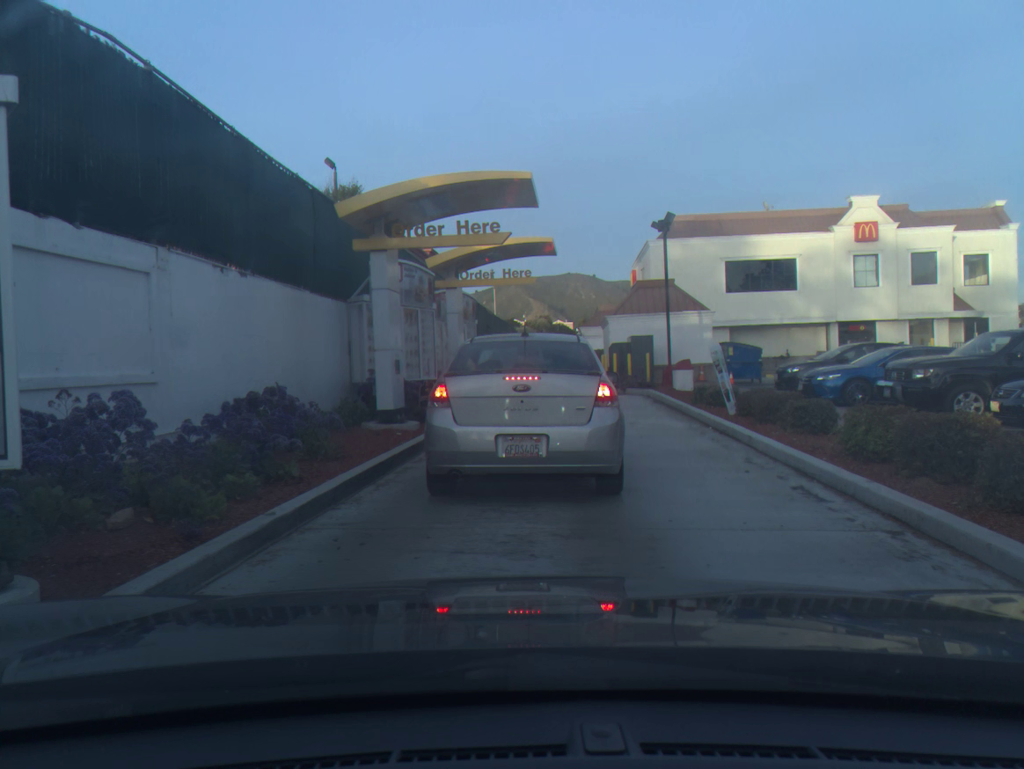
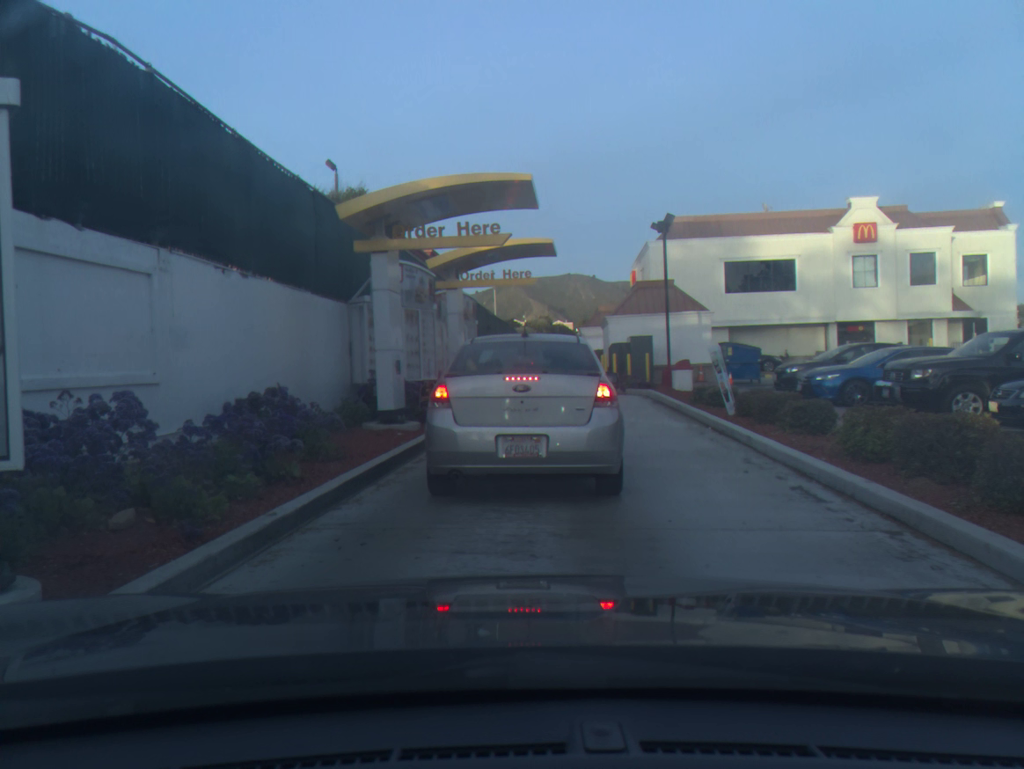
(0.0, 0.0) m; 0°
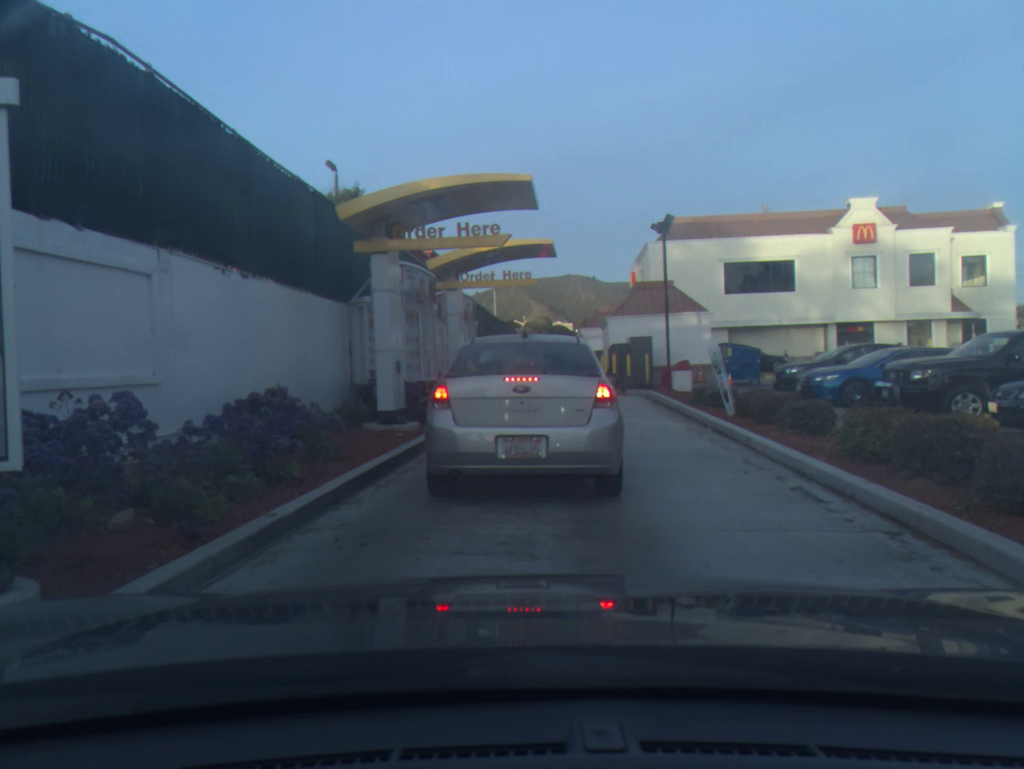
(0.0, 0.0) m; 0°
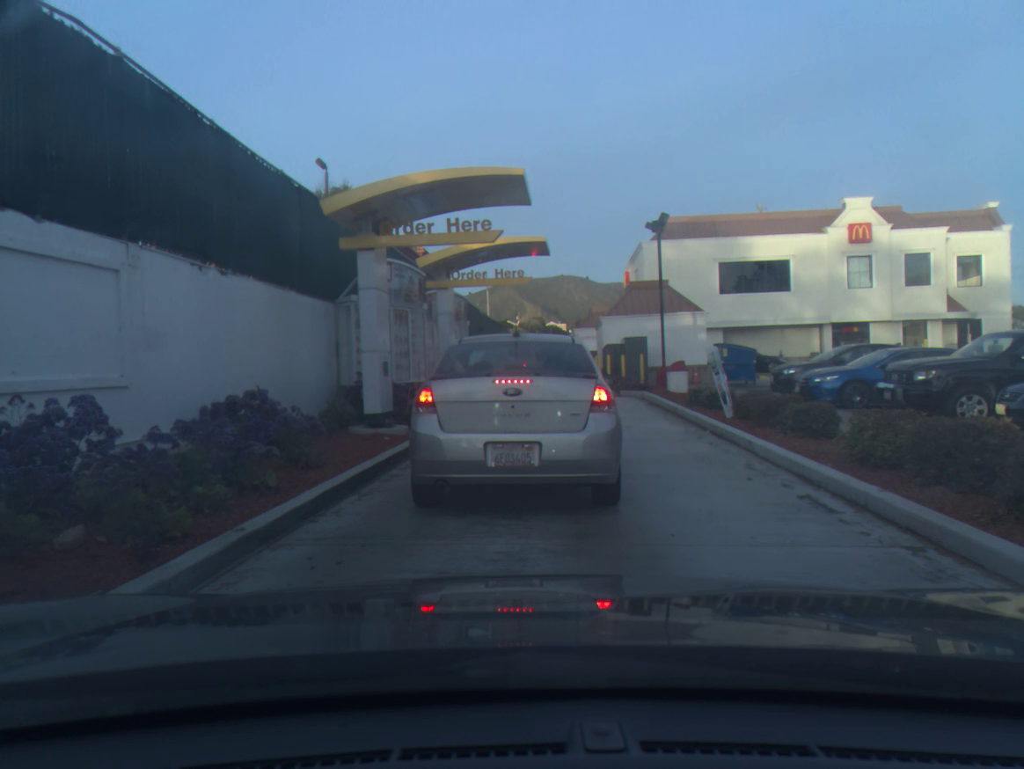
(0.0, +0.4) m; 0°
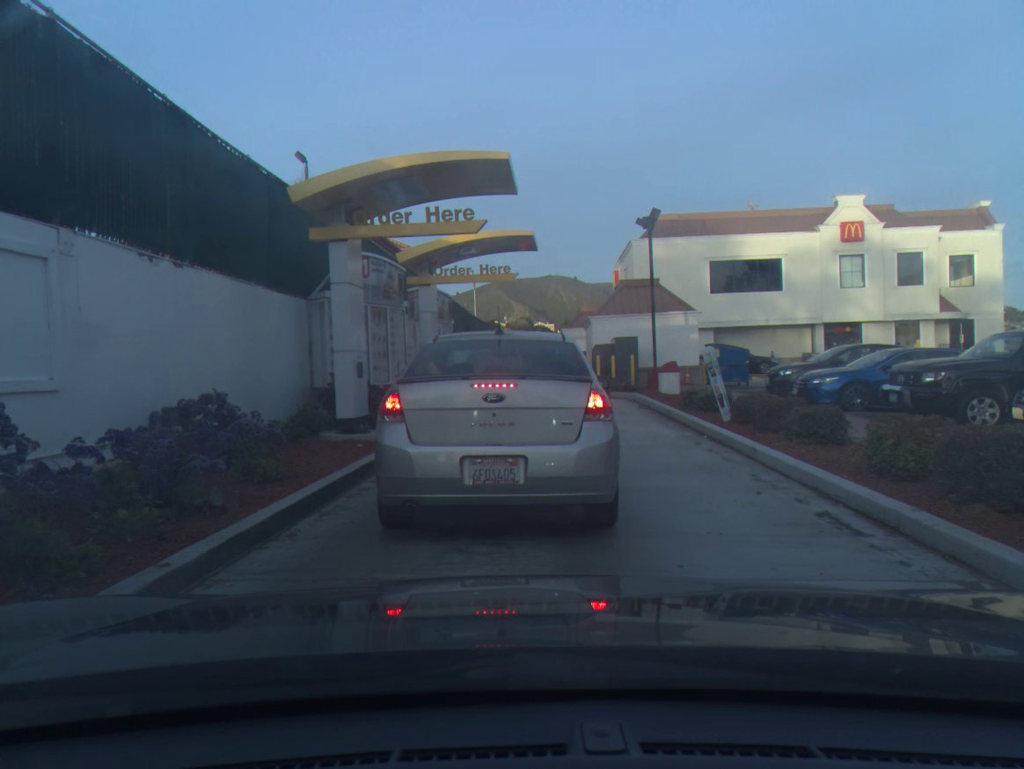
(0.0, +0.8) m; +1°
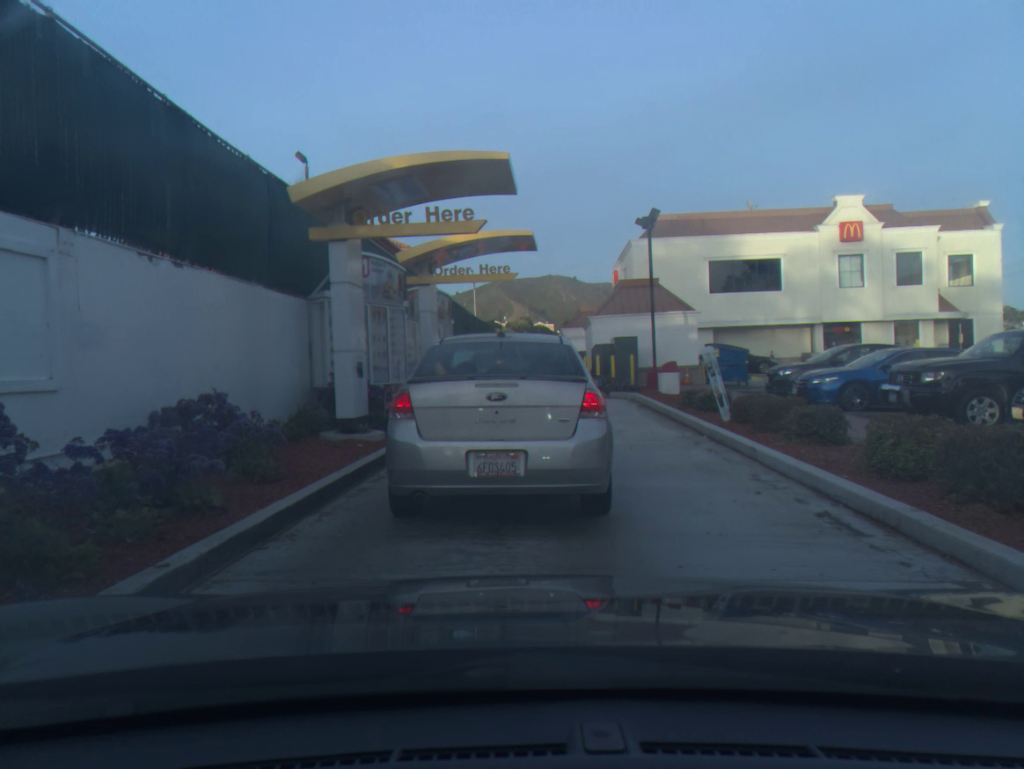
(0.0, 0.0) m; 0°
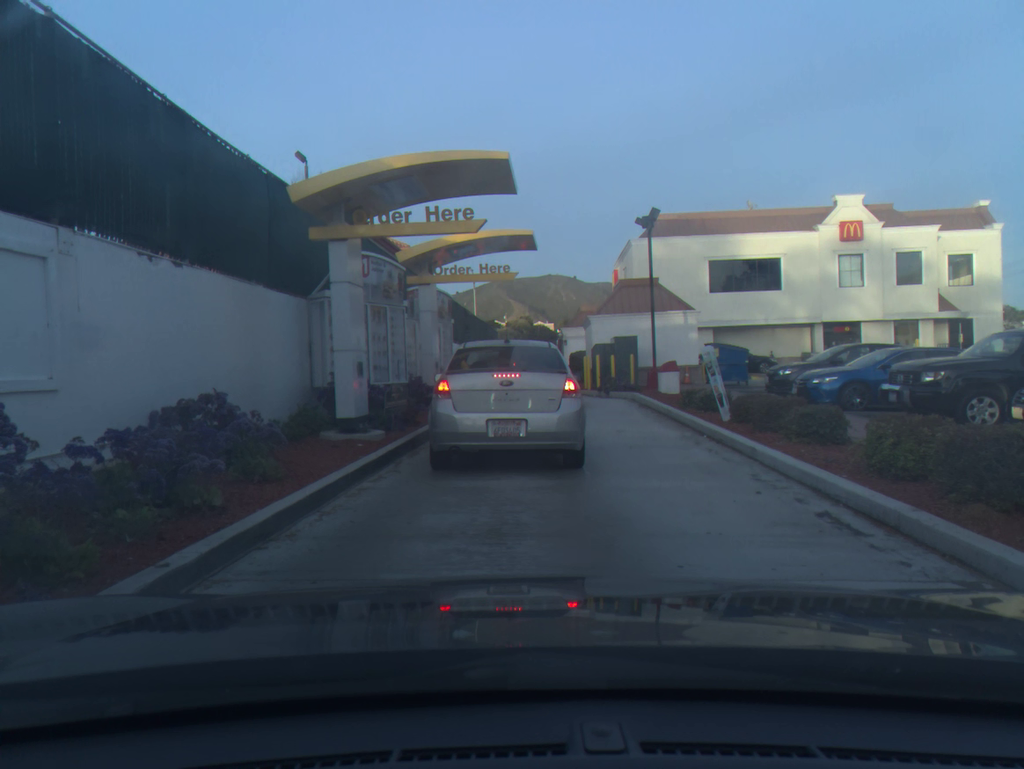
(0.0, 0.0) m; 0°
